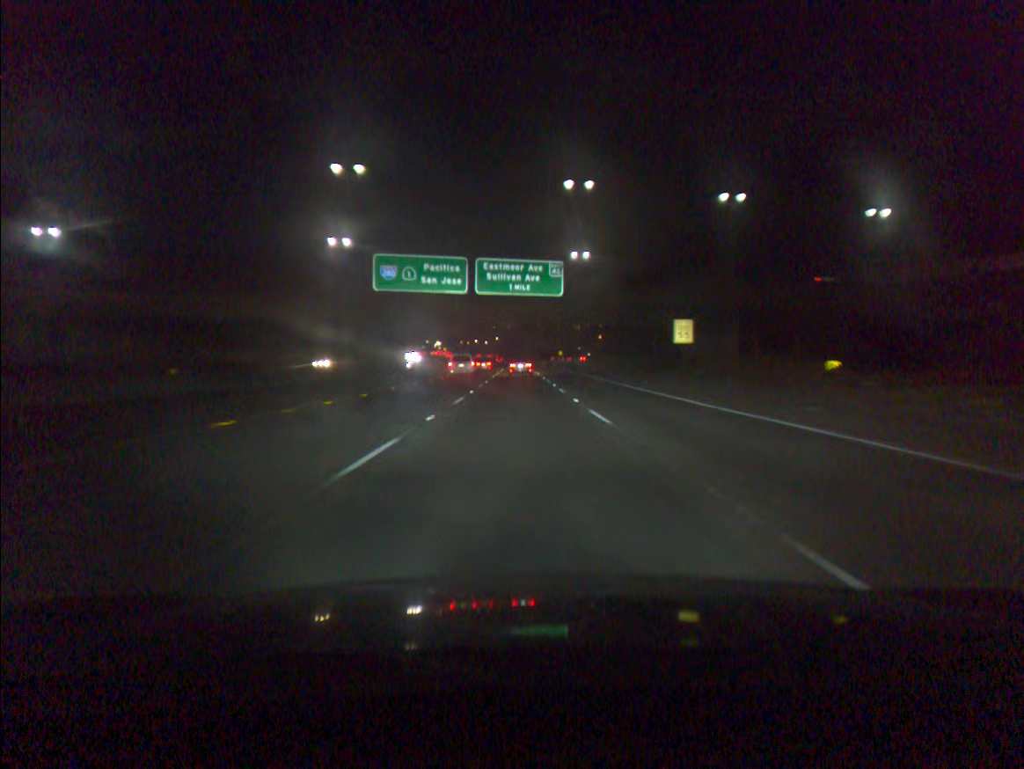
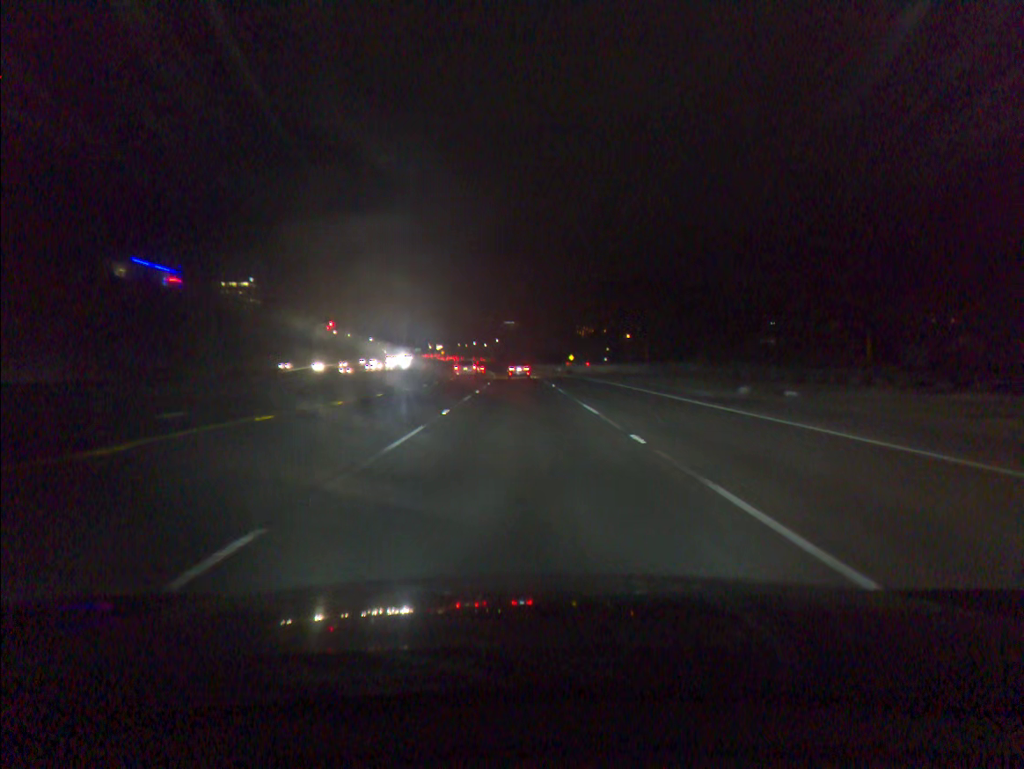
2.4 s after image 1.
(-0.2, +55.4) m; 0°
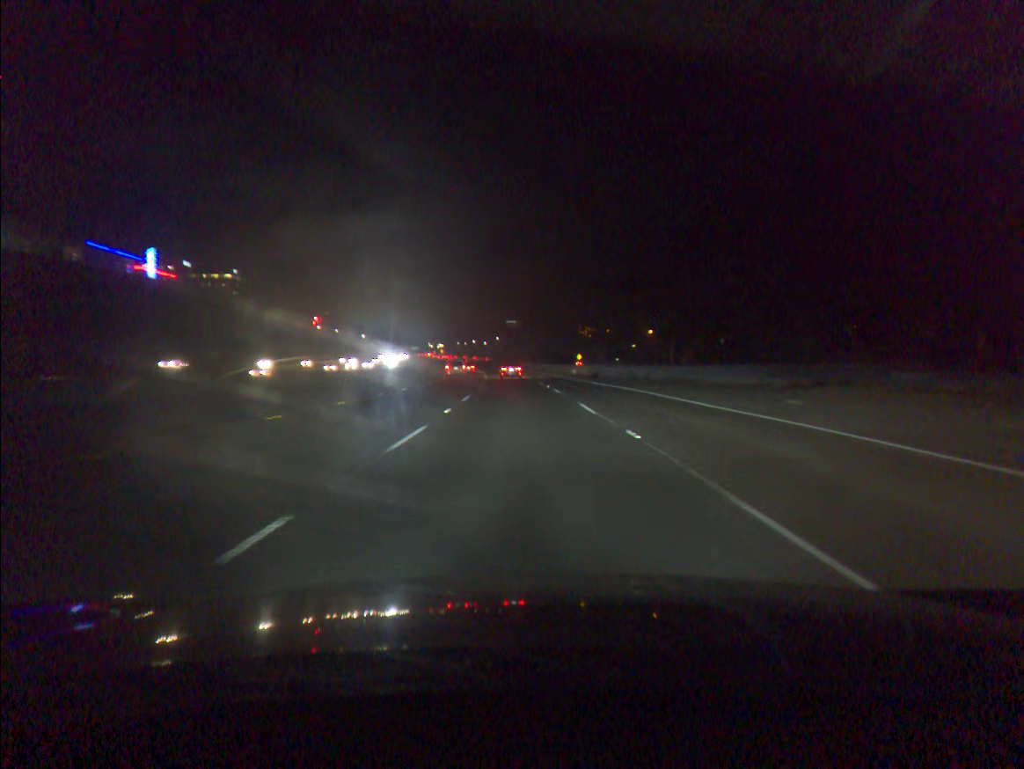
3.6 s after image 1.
(0.0, +28.6) m; 0°
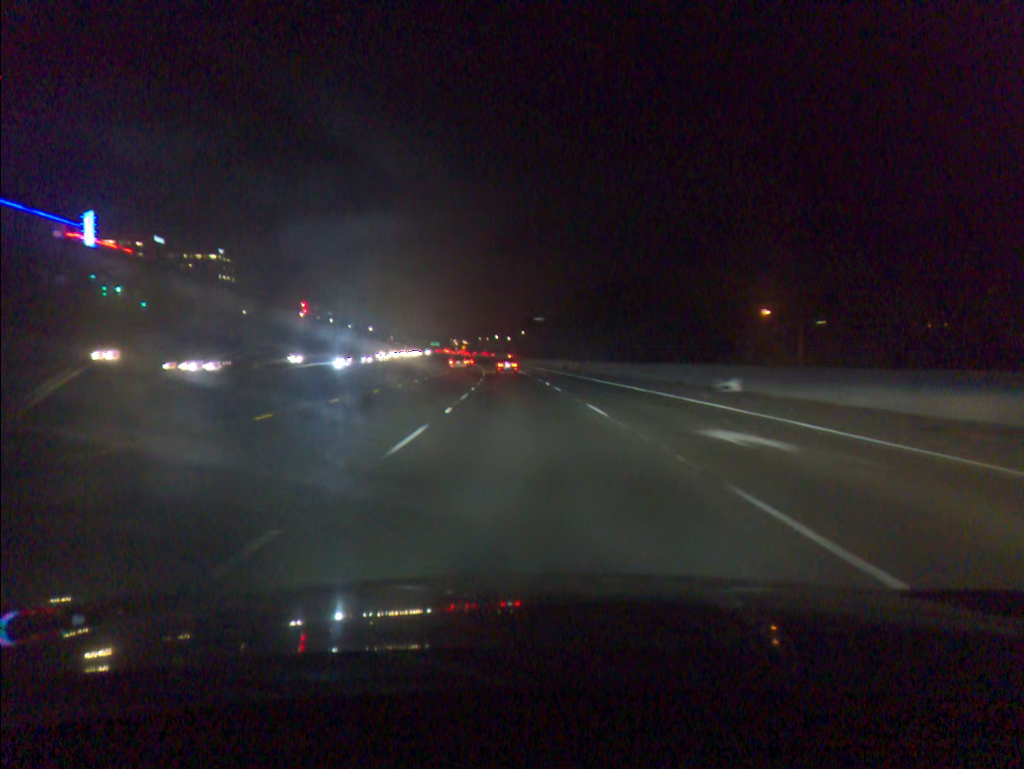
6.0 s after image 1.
(-0.8, +58.7) m; -2°
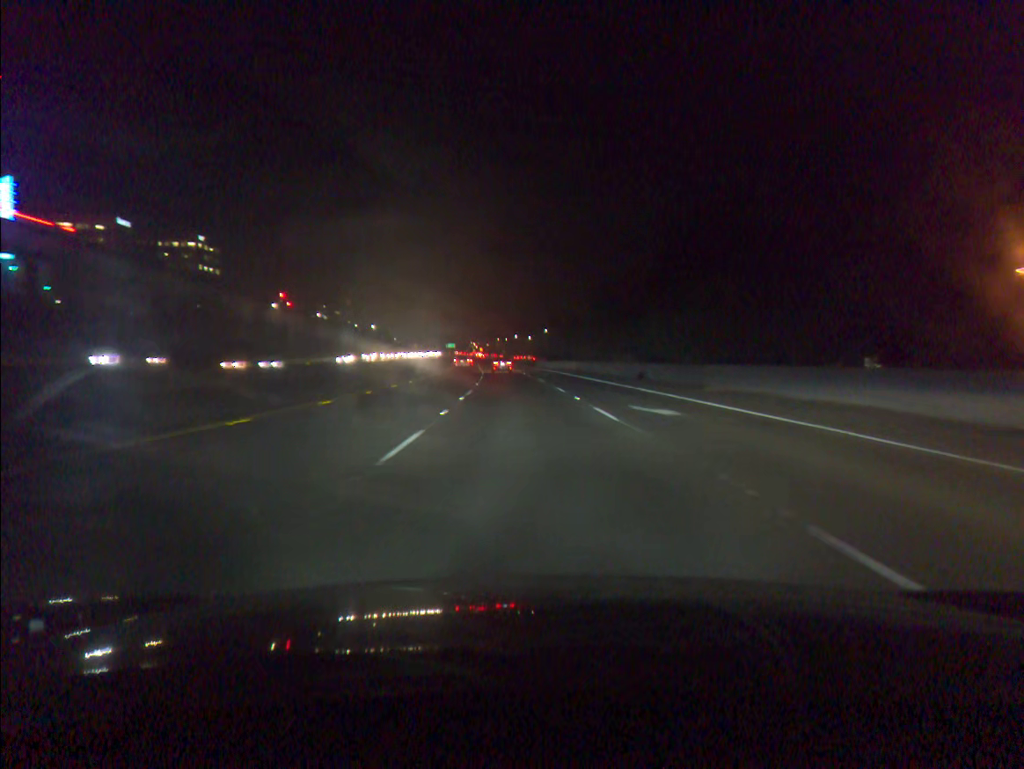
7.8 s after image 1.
(-0.7, +45.1) m; -2°
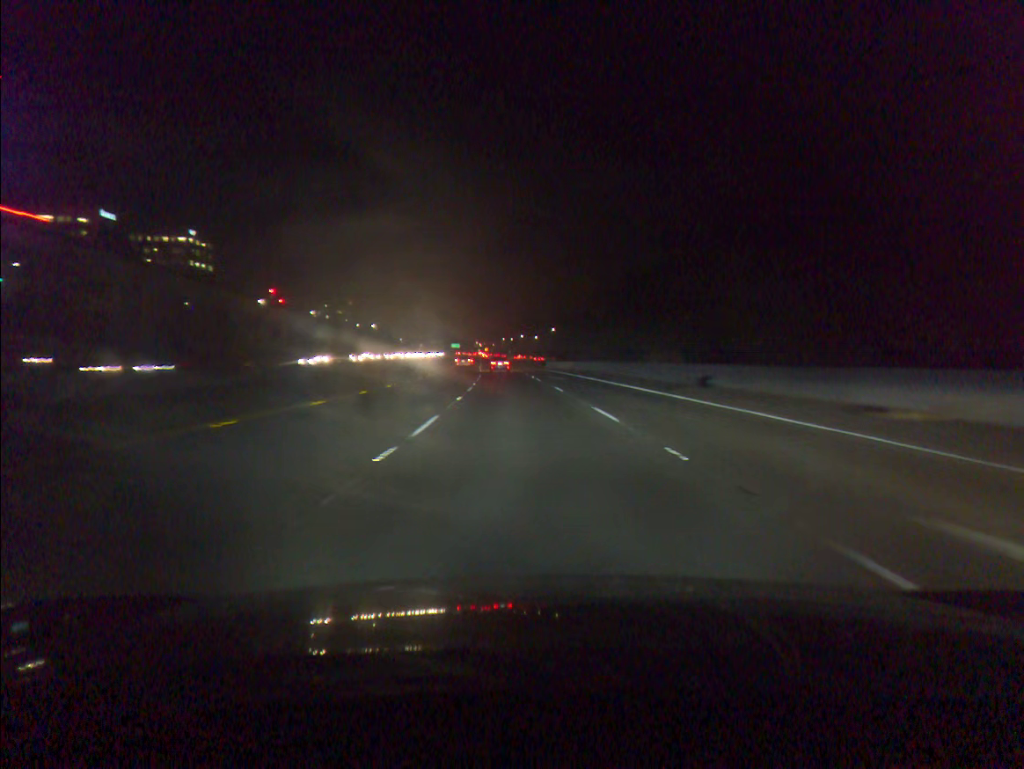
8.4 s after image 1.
(-0.1, +15.0) m; 0°
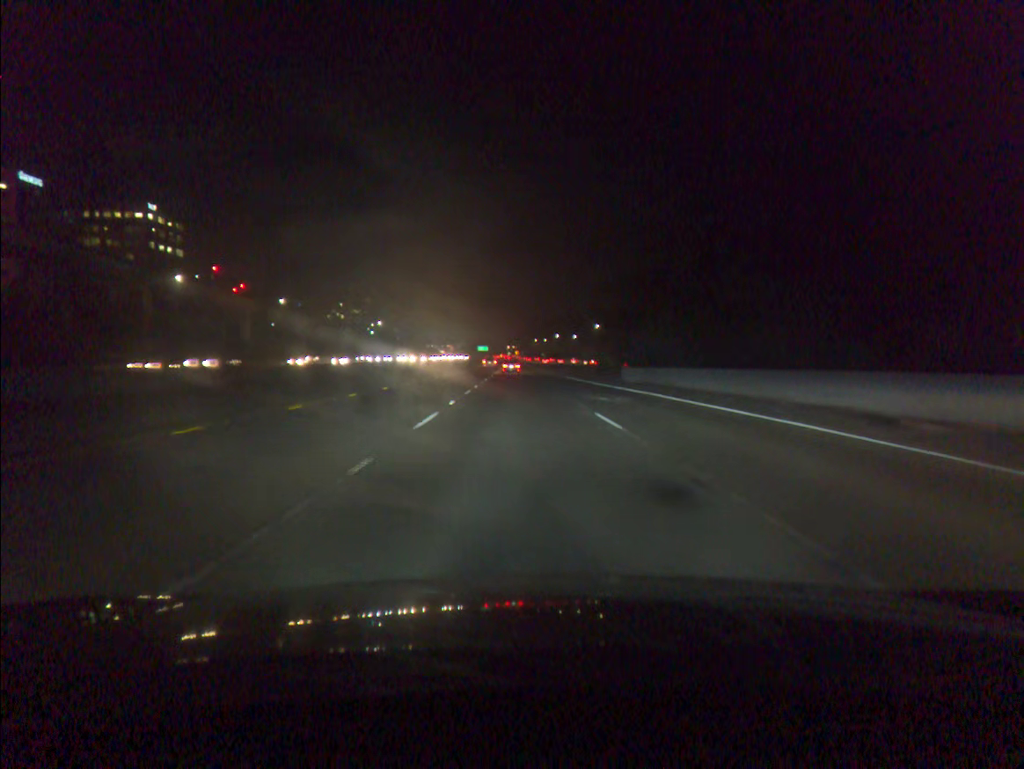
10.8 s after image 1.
(-1.2, +59.6) m; -2°
